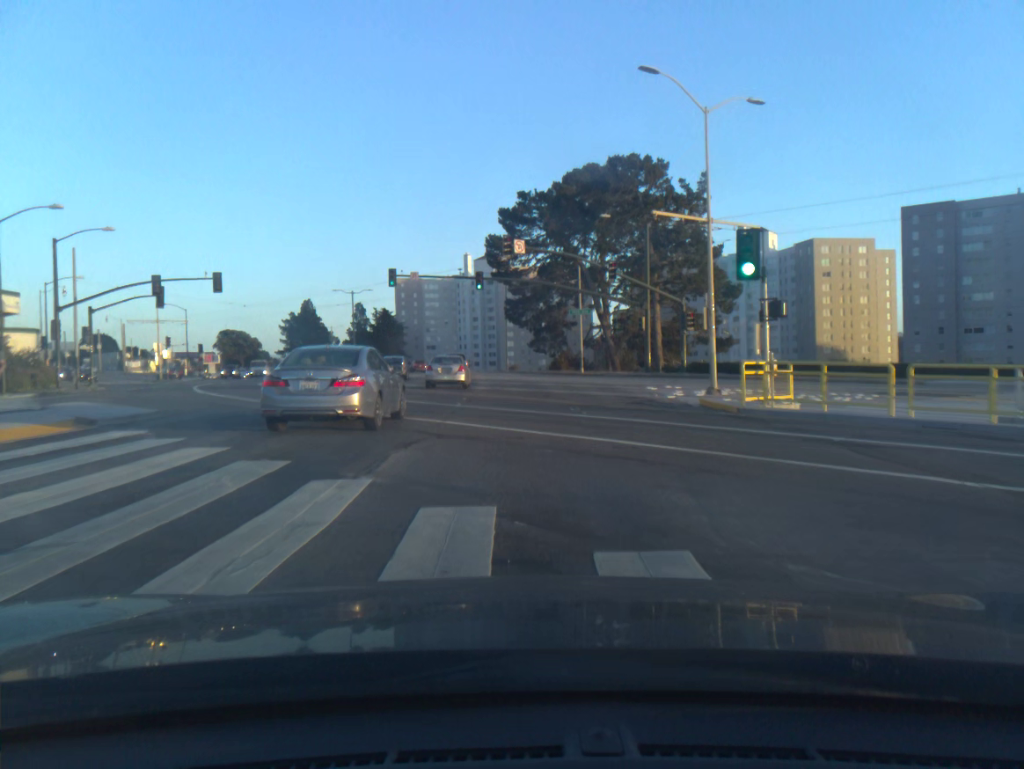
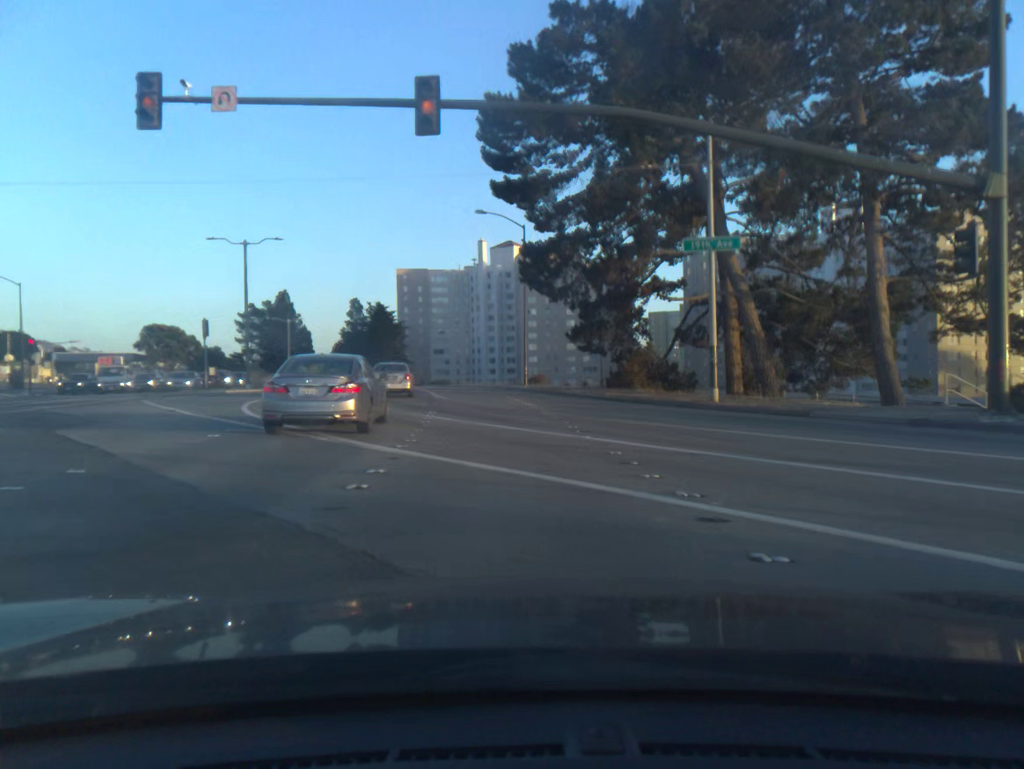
(-0.2, +40.5) m; -2°
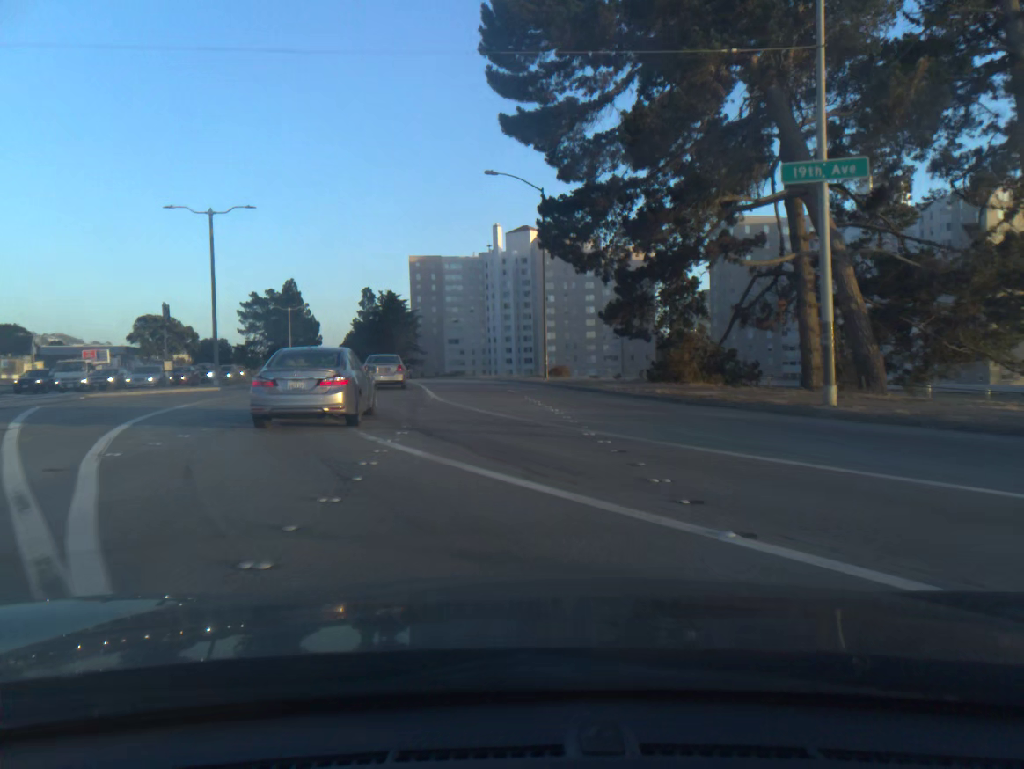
(-0.1, +8.3) m; -1°
